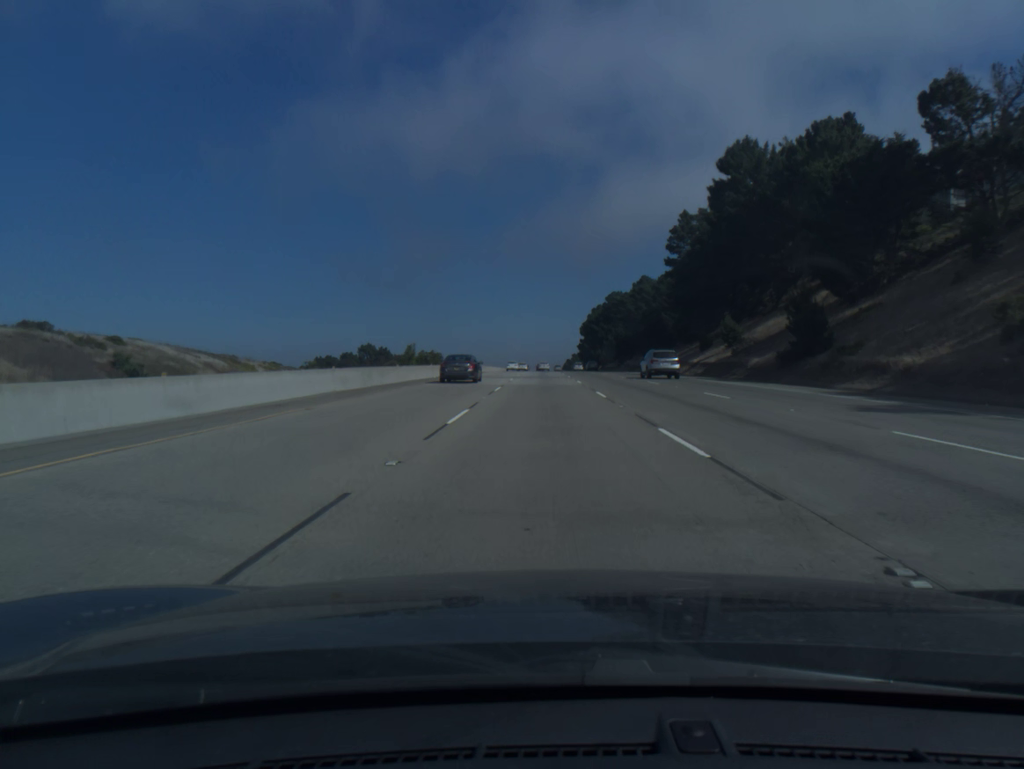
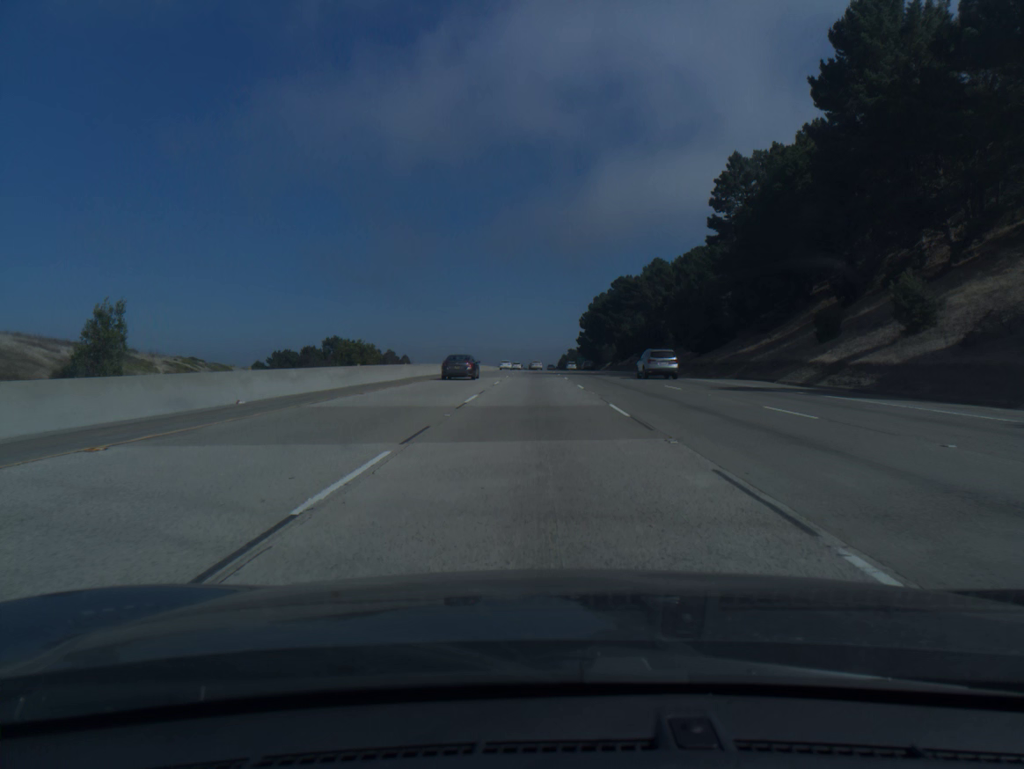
(+0.1, +37.4) m; 0°
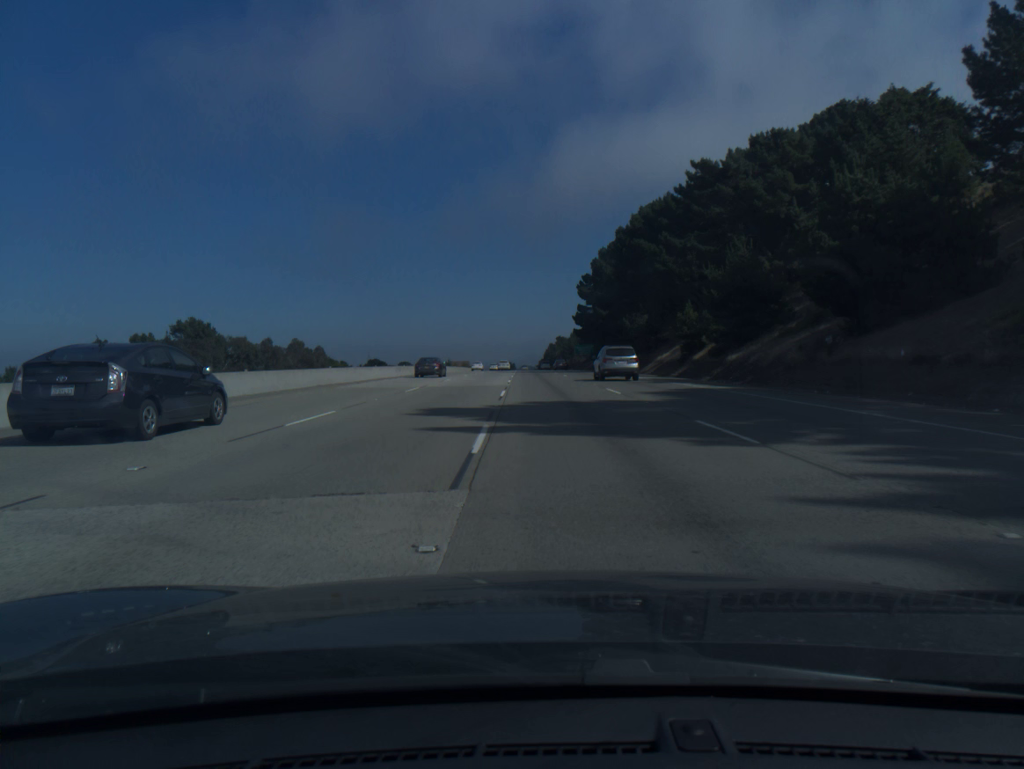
(+1.9, +93.8) m; +1°
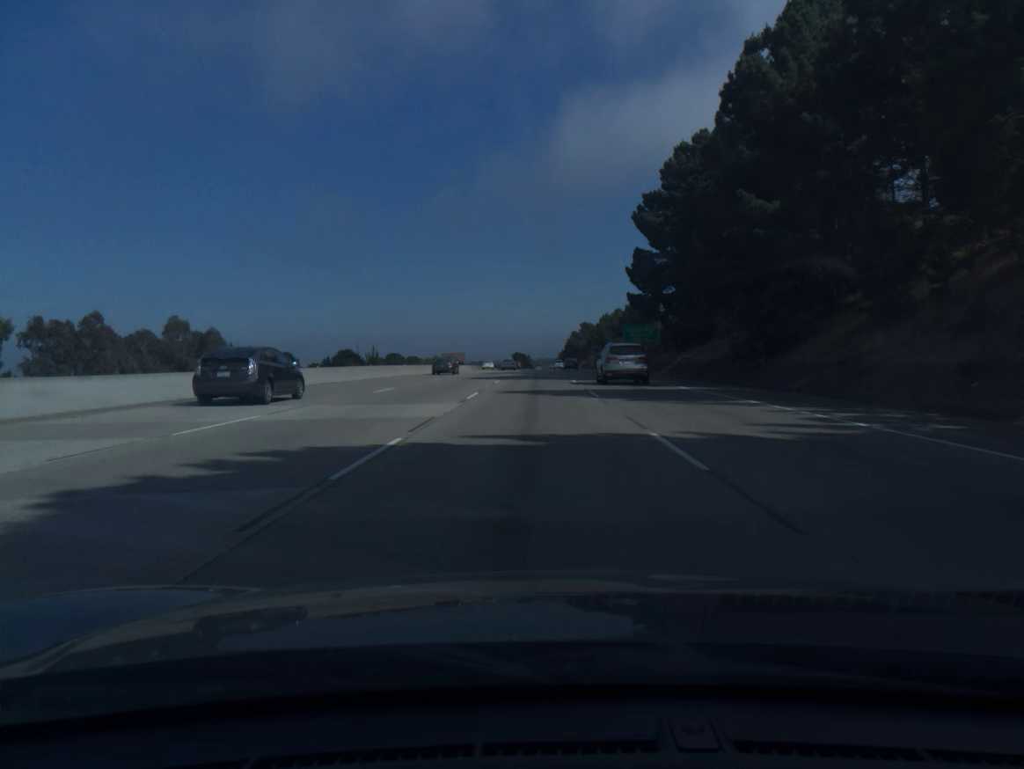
(-0.5, +75.3) m; -1°
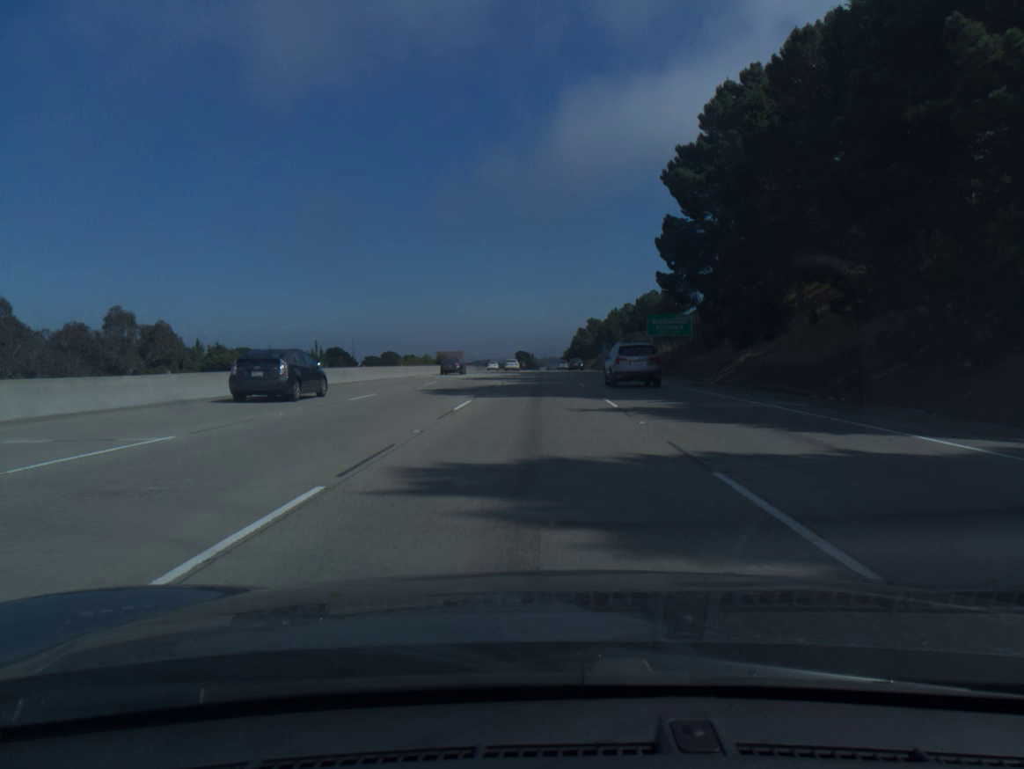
(-0.1, +18.8) m; 0°
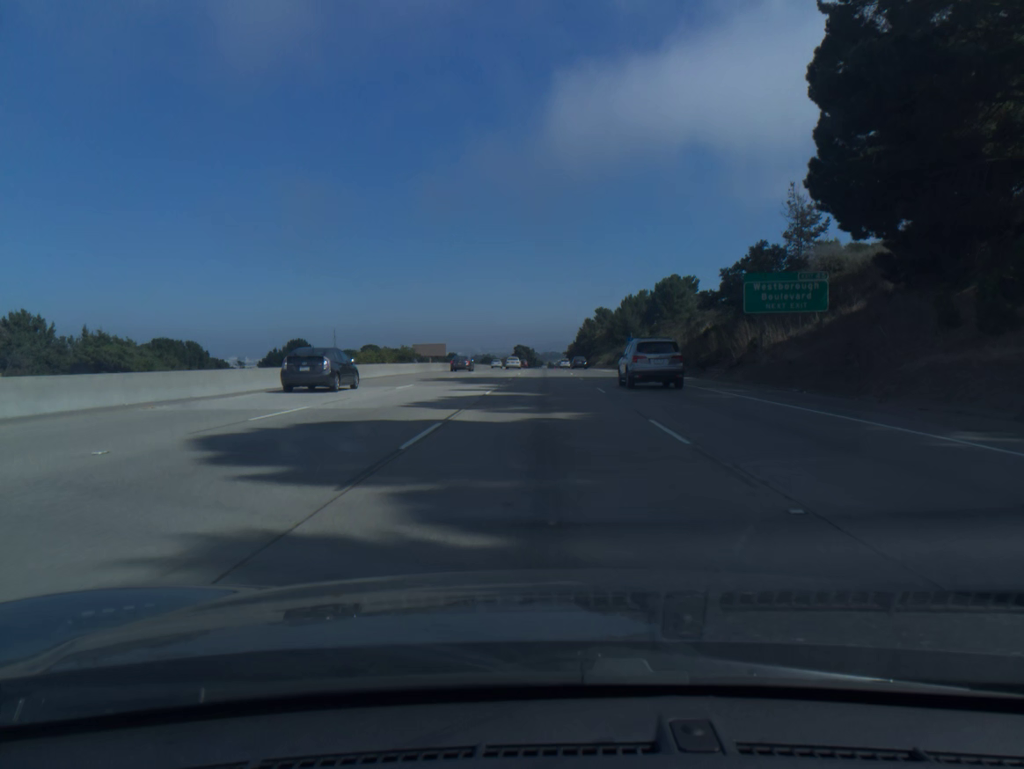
(0.0, +37.5) m; 0°
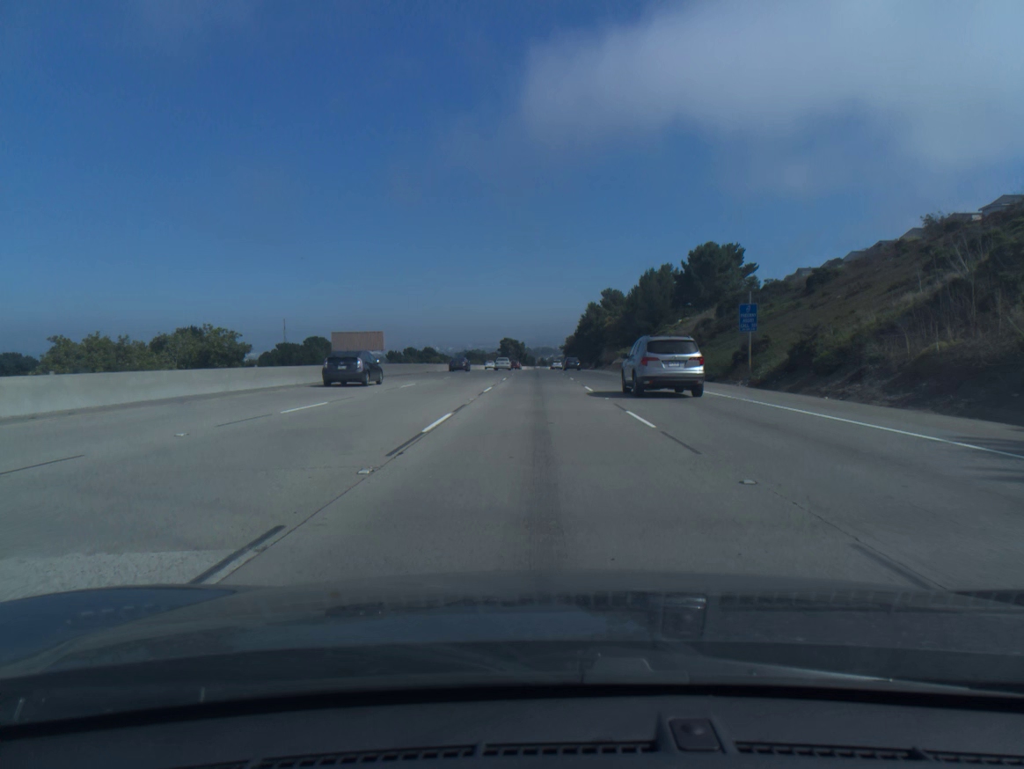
(+0.2, +56.3) m; +1°
